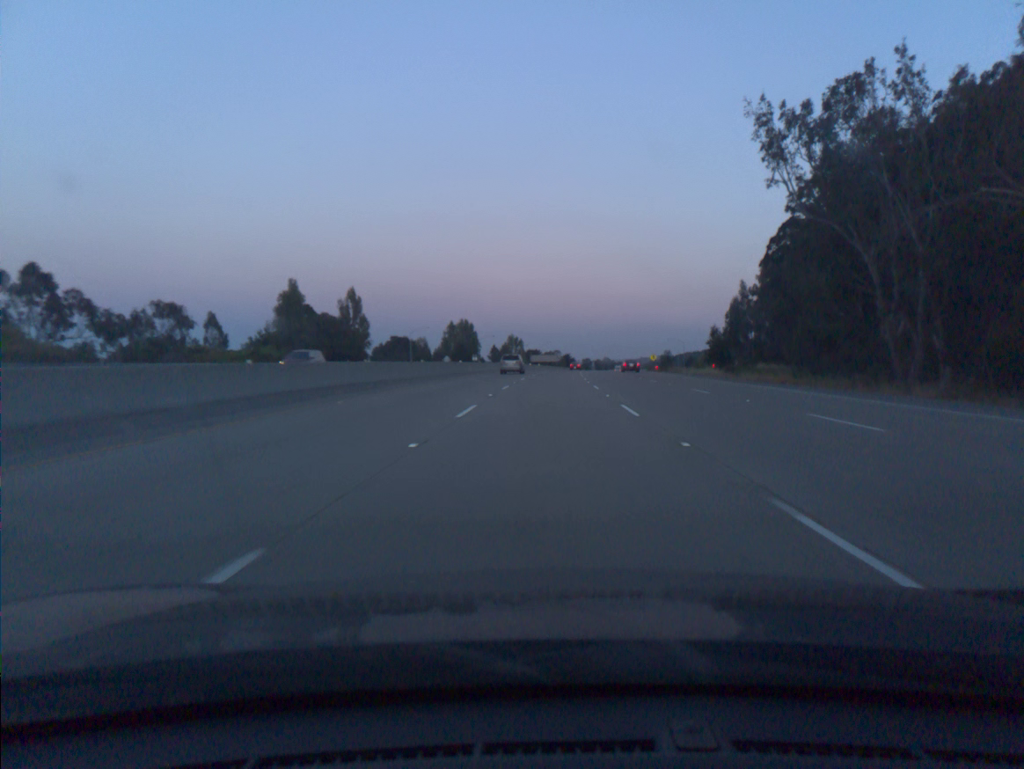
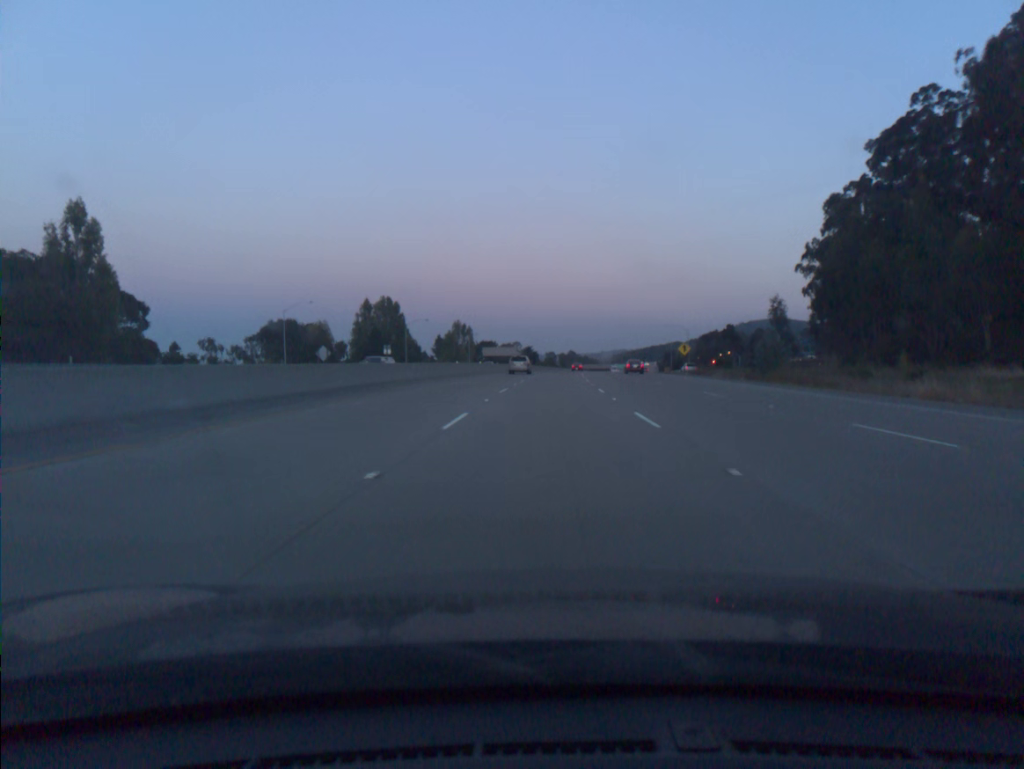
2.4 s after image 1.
(+1.8, +73.8) m; +3°
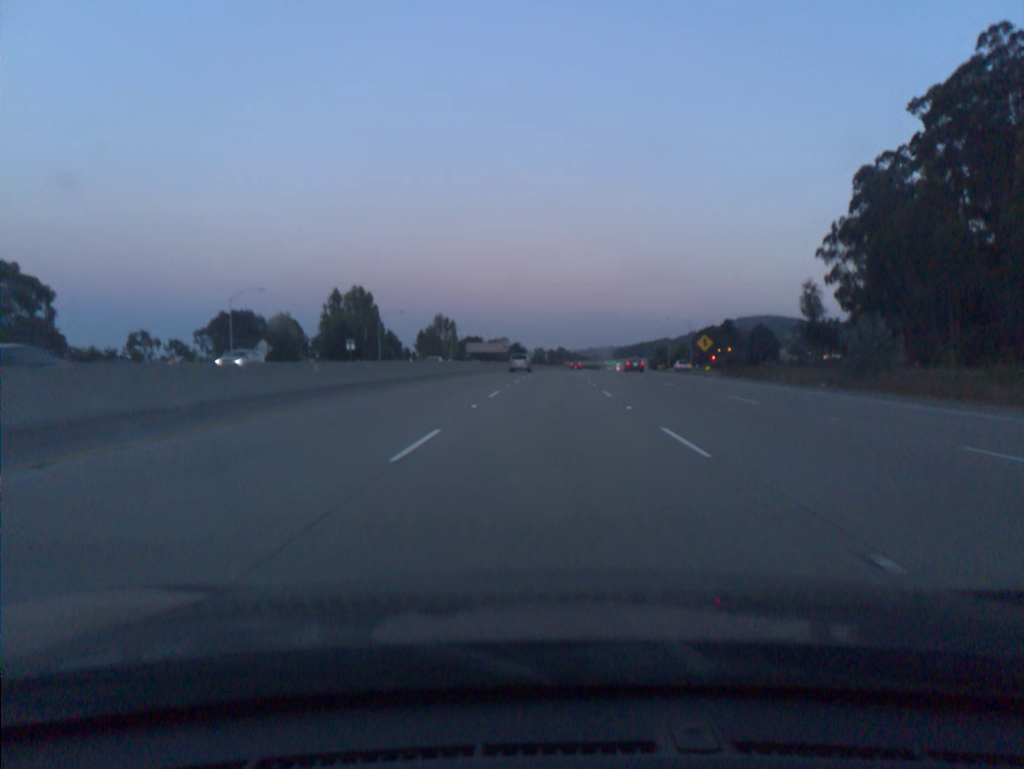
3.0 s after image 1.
(+0.1, +18.5) m; +1°
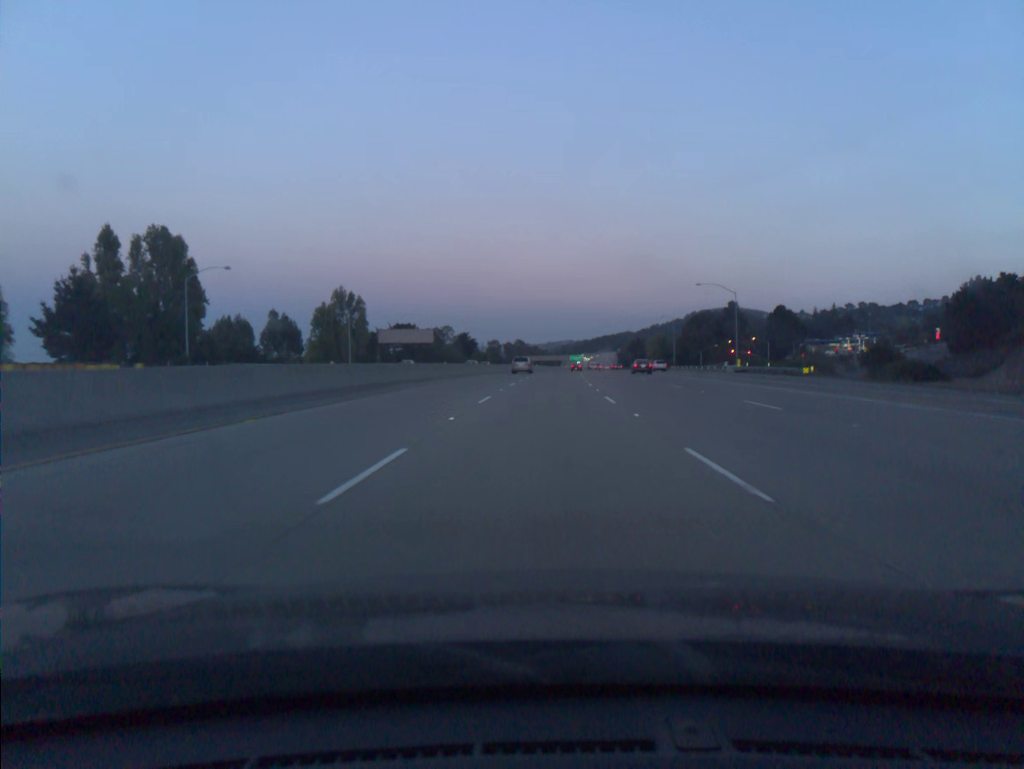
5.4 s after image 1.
(+2.0, +73.8) m; +3°
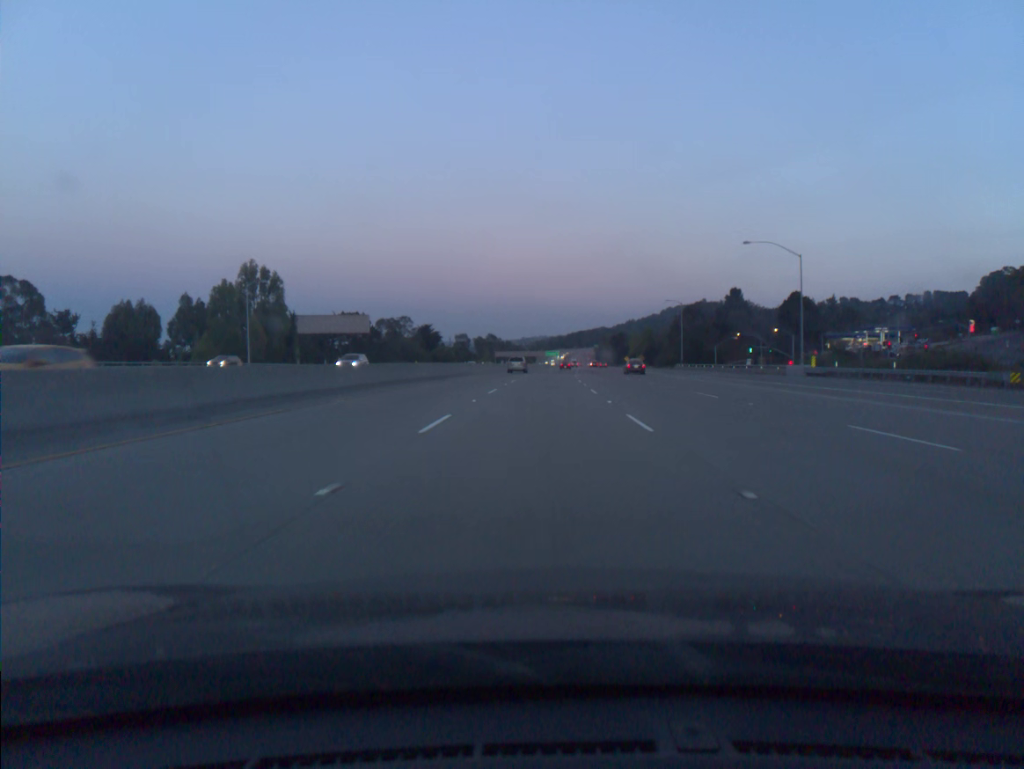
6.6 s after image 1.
(+0.5, +36.9) m; +2°
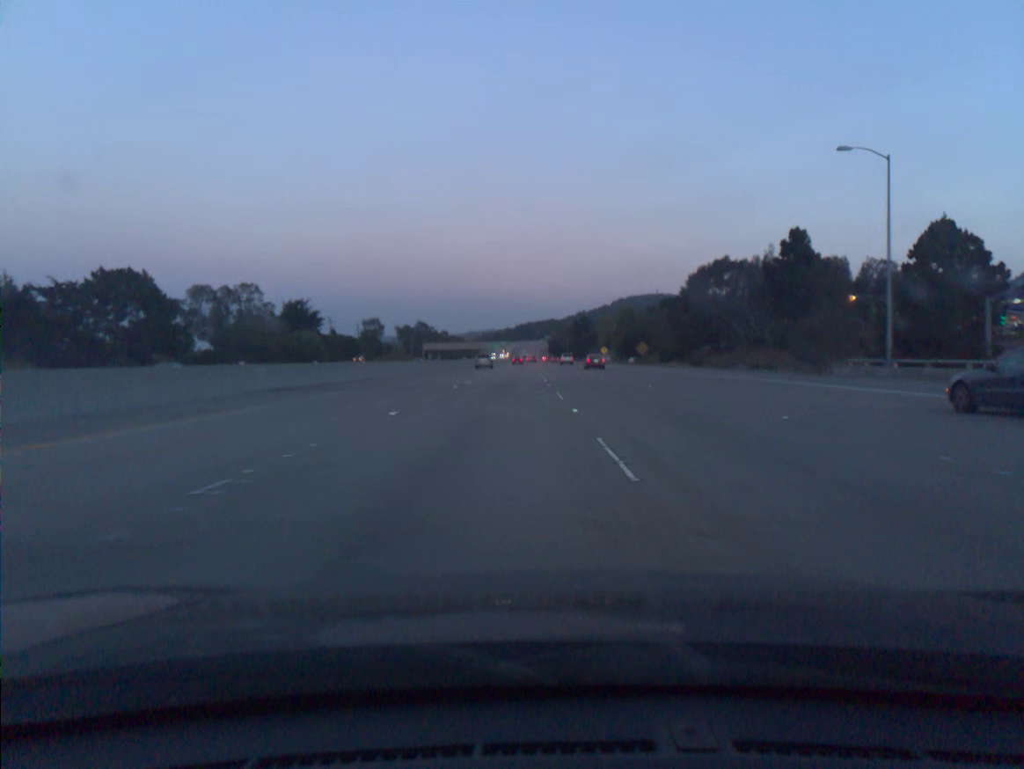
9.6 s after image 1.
(+3.3, +92.2) m; +4°
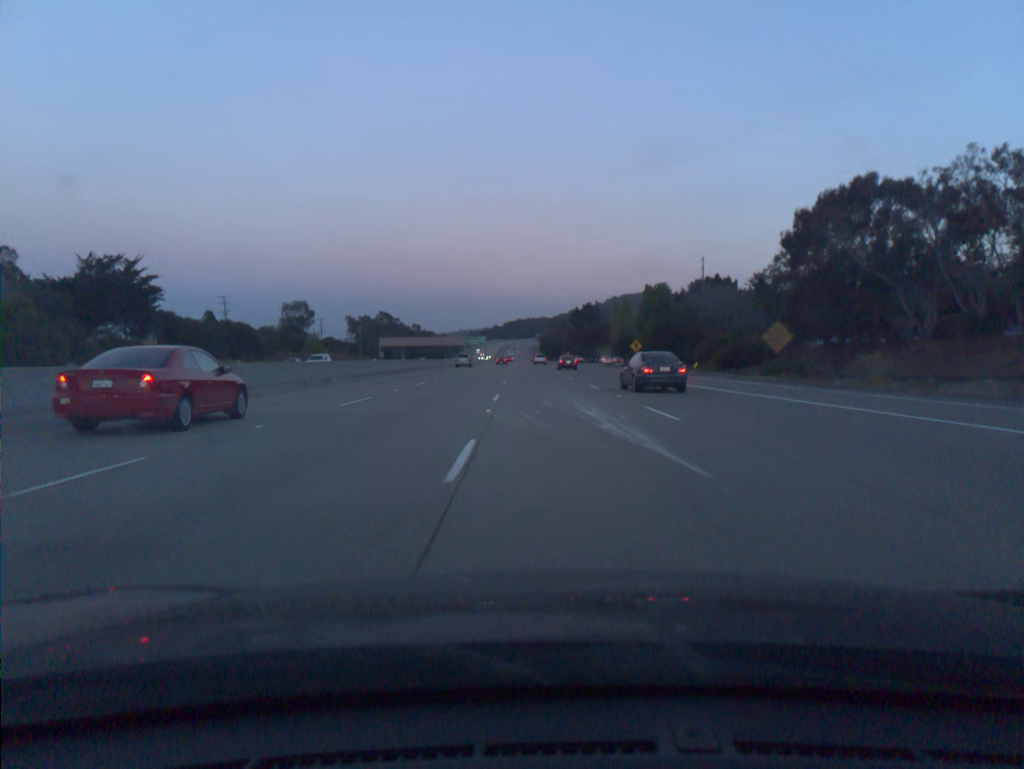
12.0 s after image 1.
(+0.3, +73.6) m; +1°
